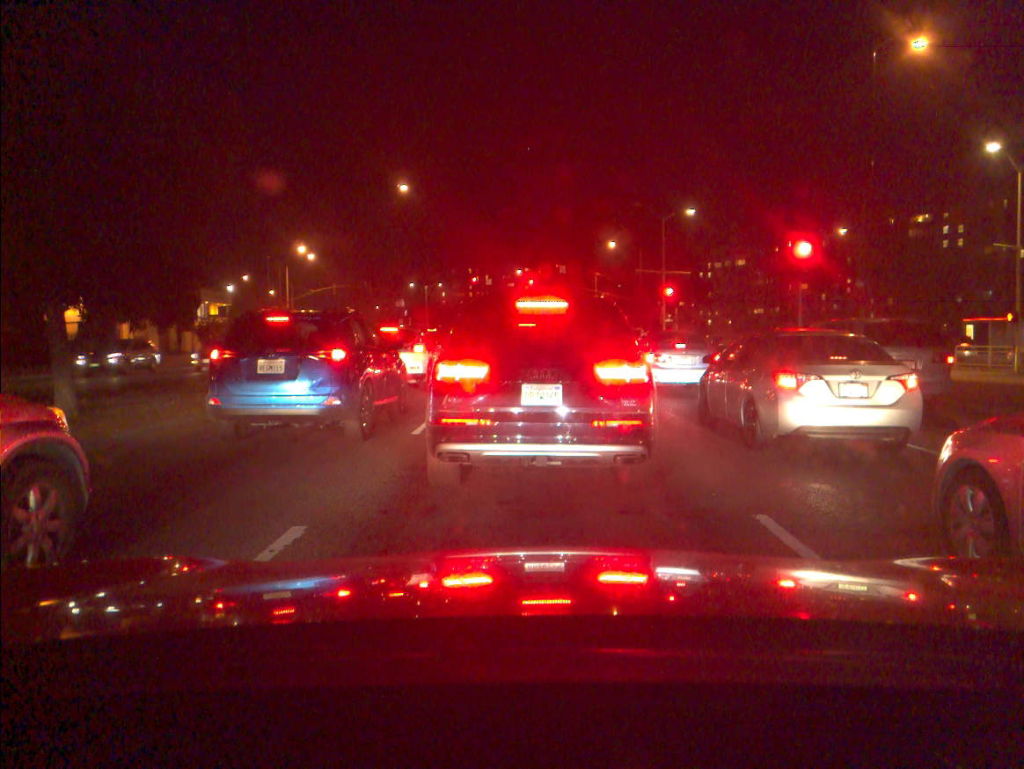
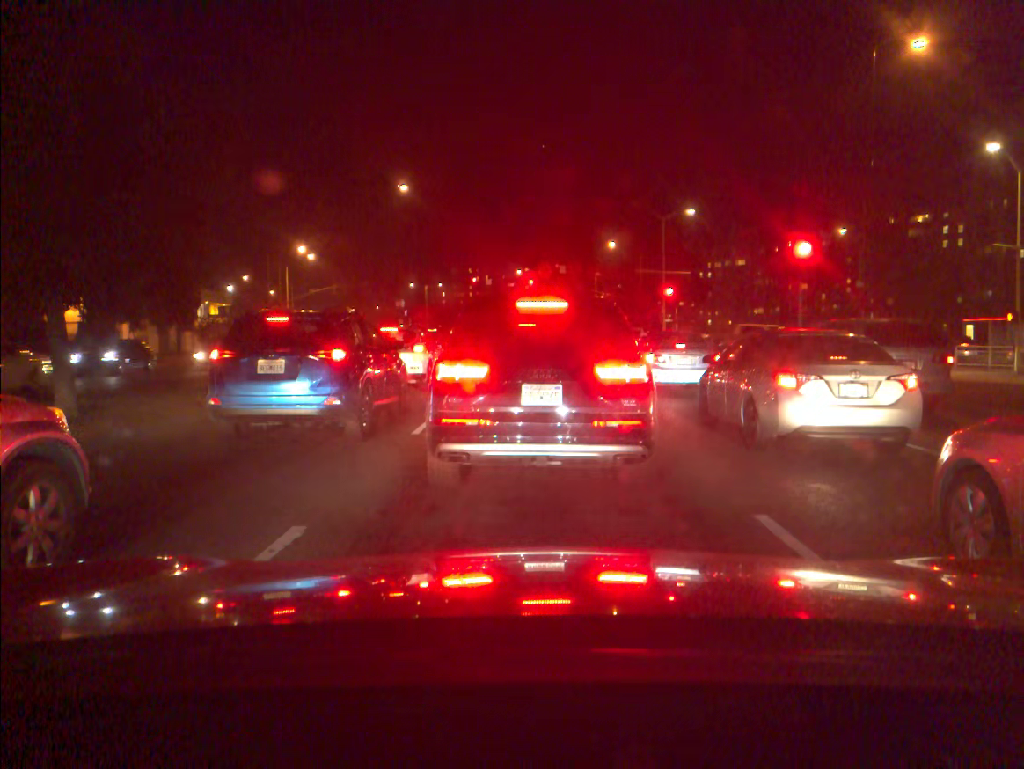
(0.0, +0.1) m; 0°
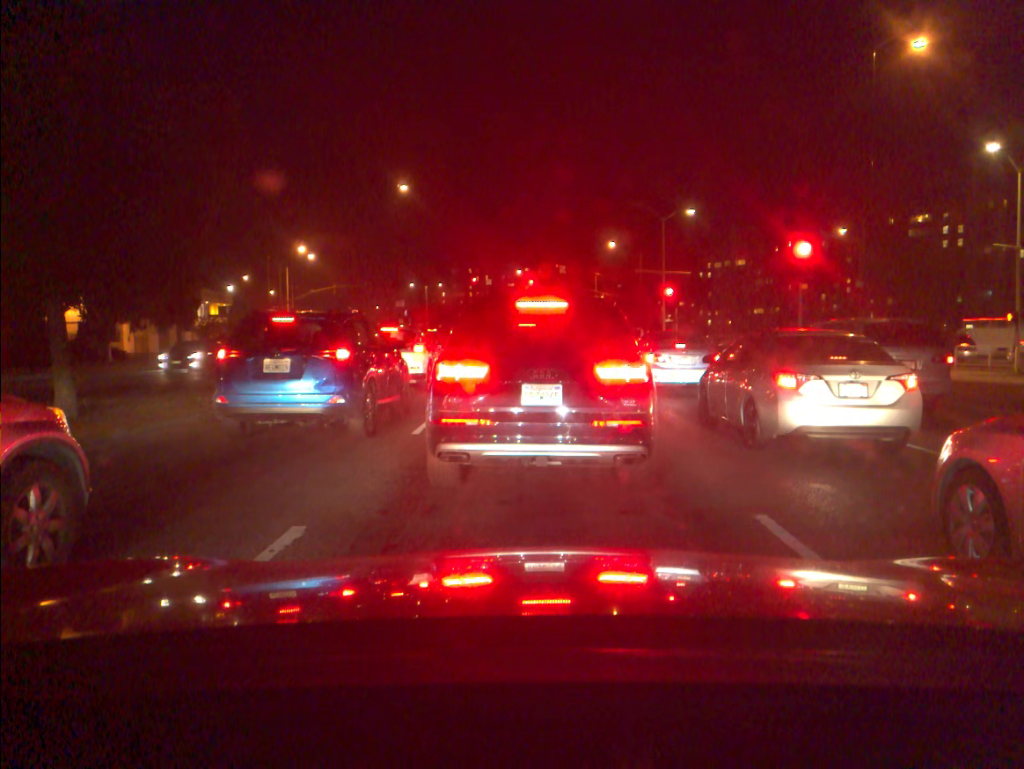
(0.0, 0.0) m; 0°
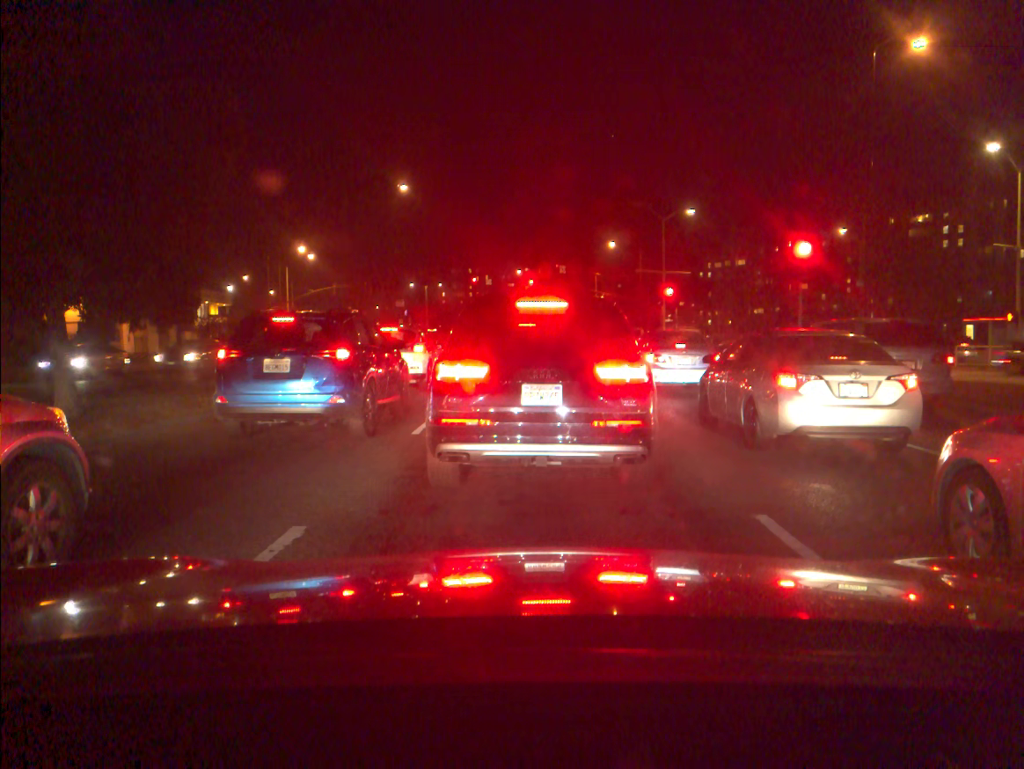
(0.0, 0.0) m; 0°
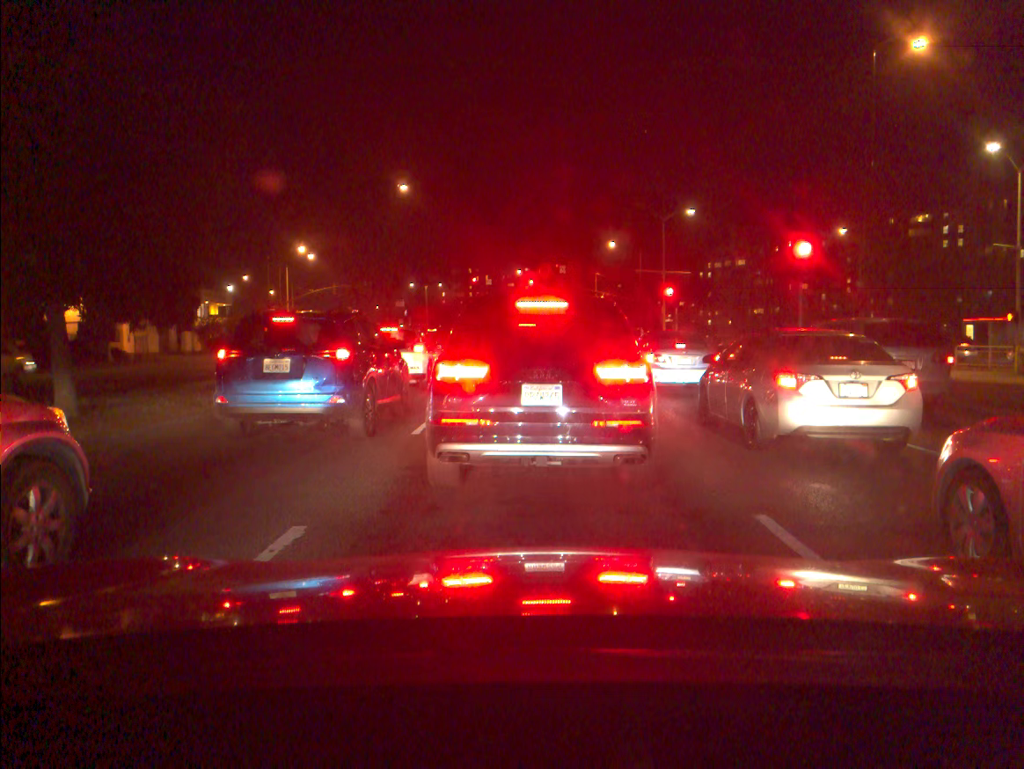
(0.0, 0.0) m; 0°
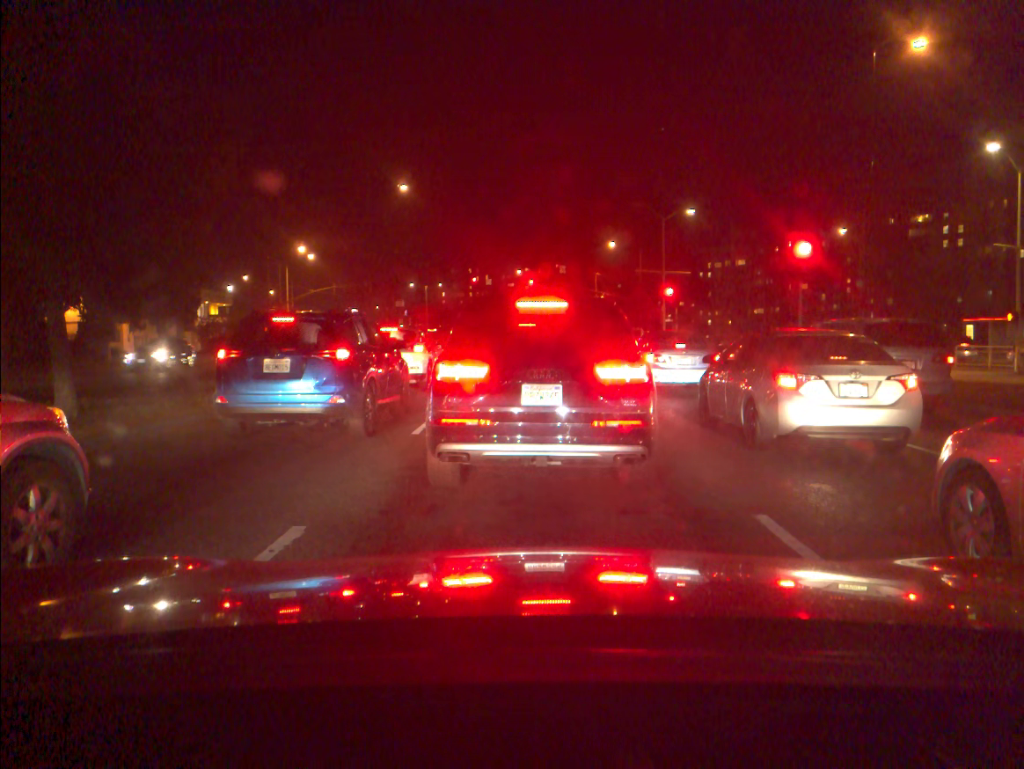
(0.0, 0.0) m; 0°
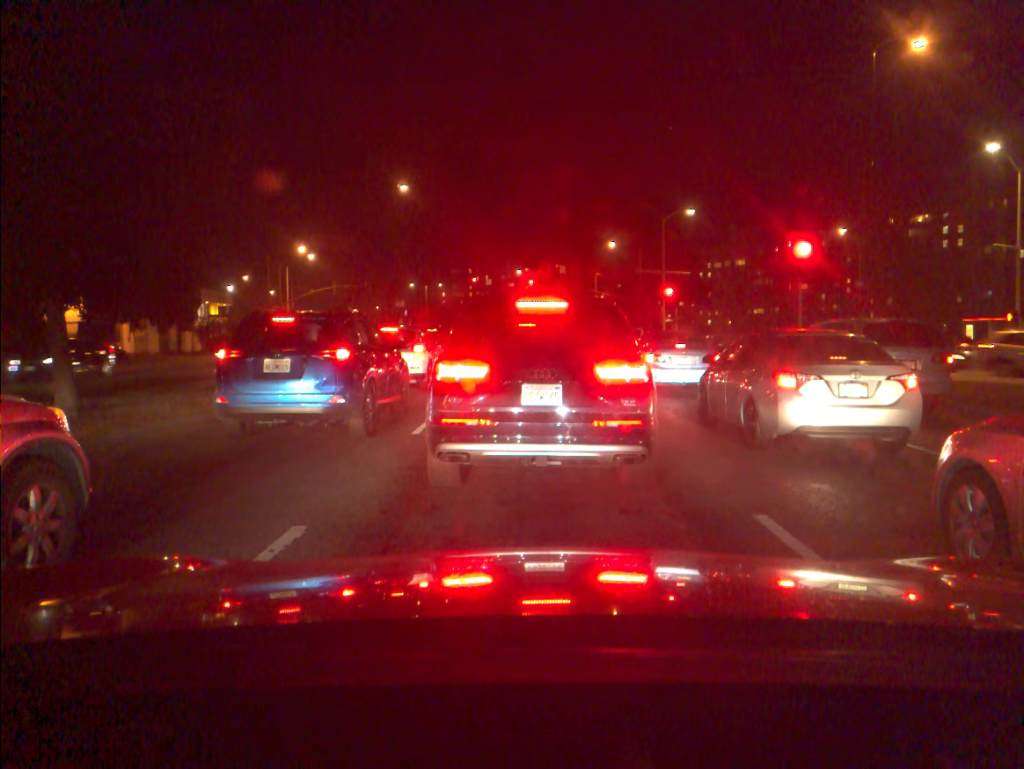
(0.0, 0.0) m; 0°
